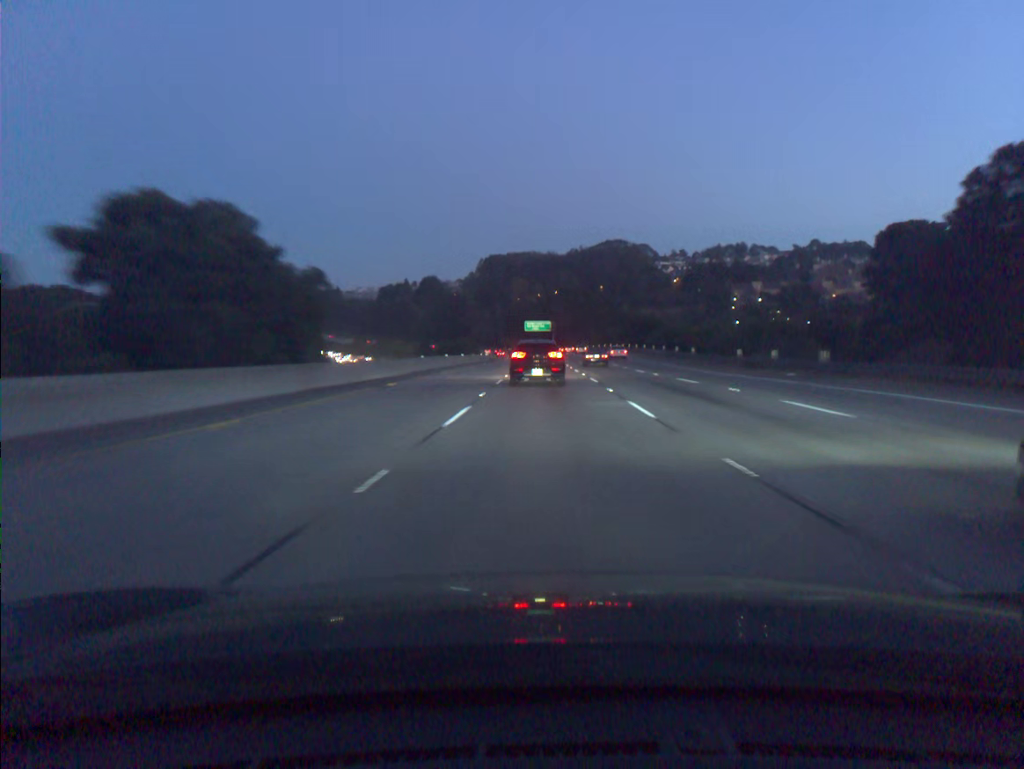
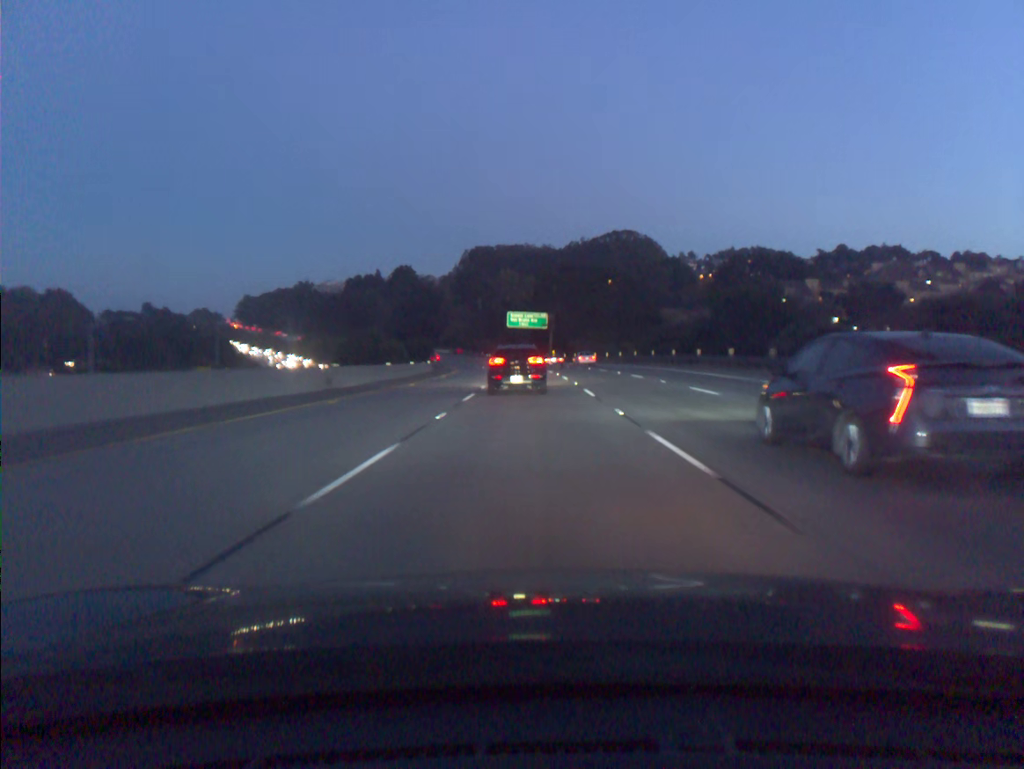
(+0.1, +79.4) m; 0°
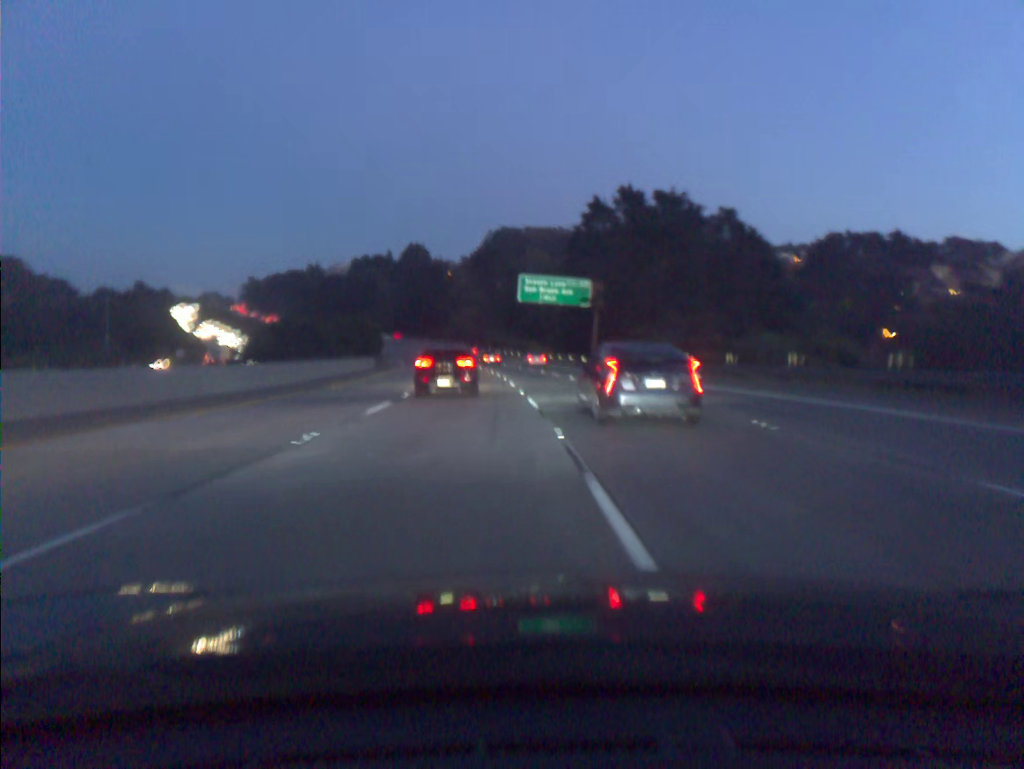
(-0.5, +62.9) m; -2°
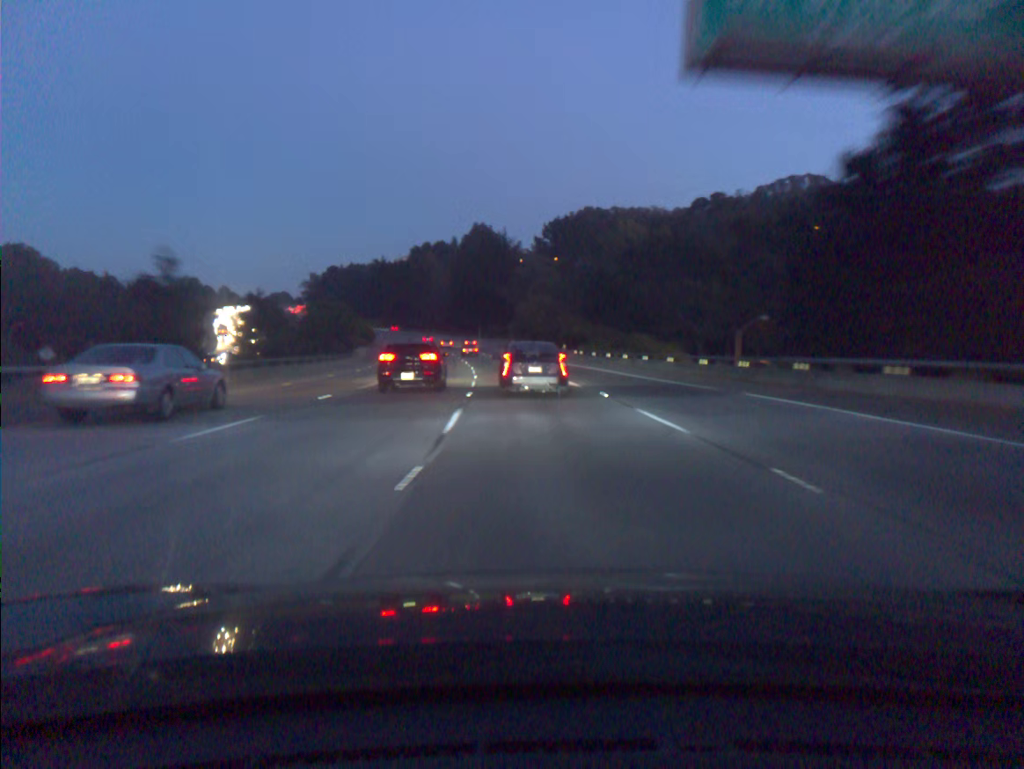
(-3.5, +64.4) m; -6°
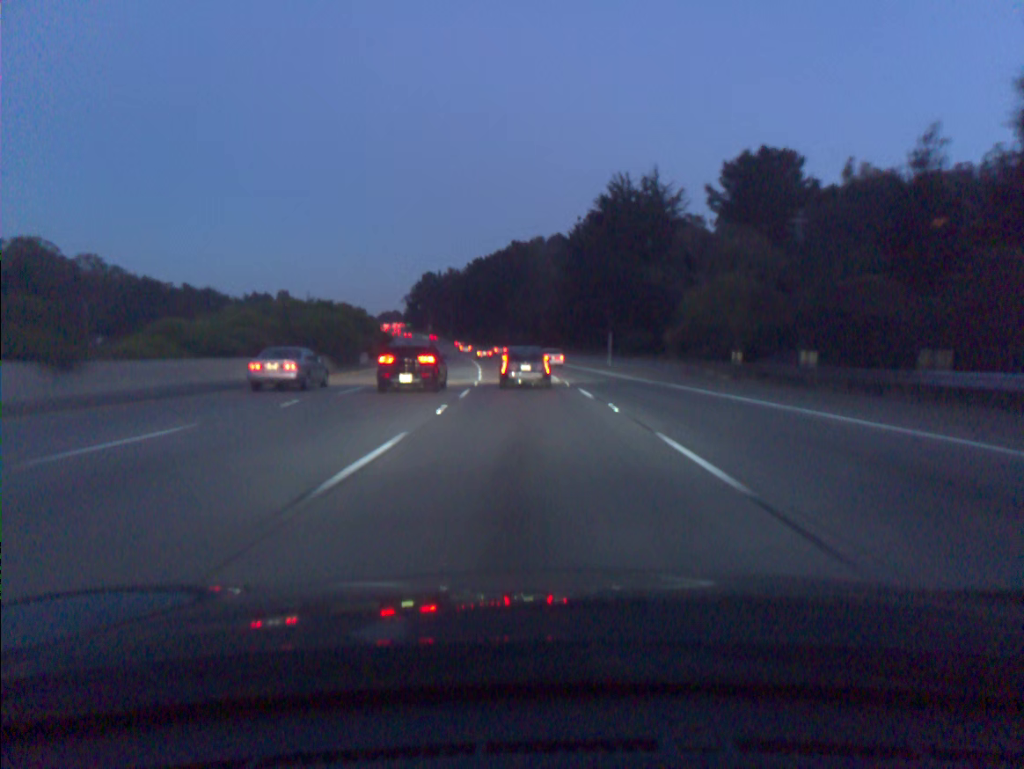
(-7.0, +83.9) m; -9°
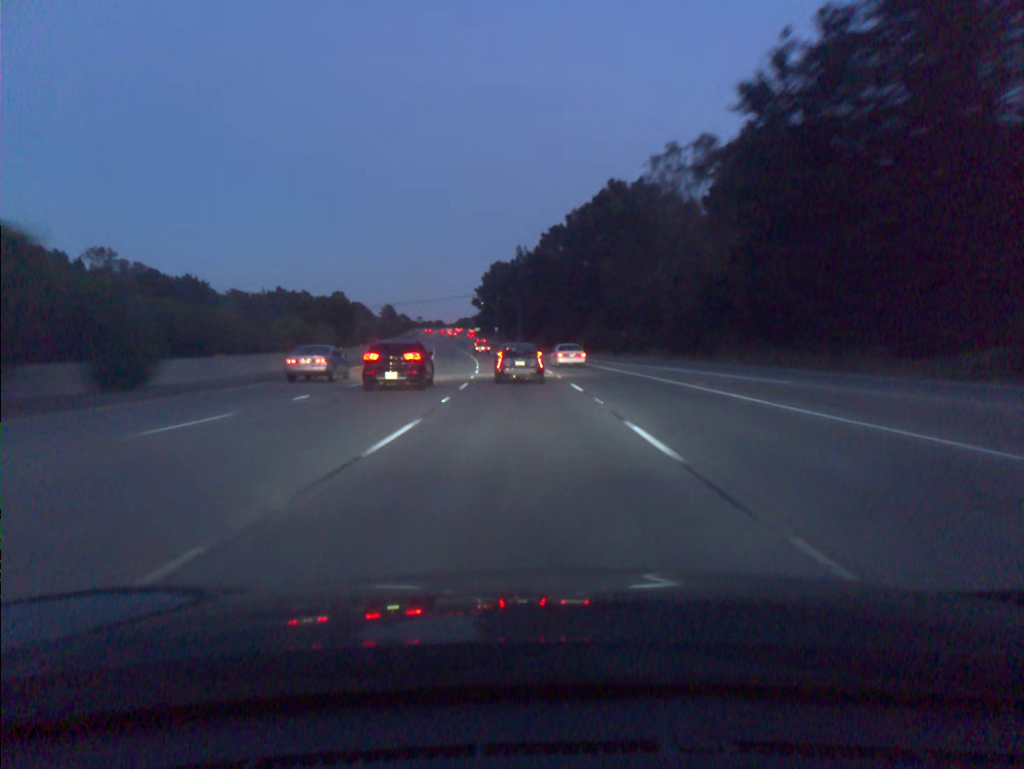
(-3.7, +70.7) m; -6°
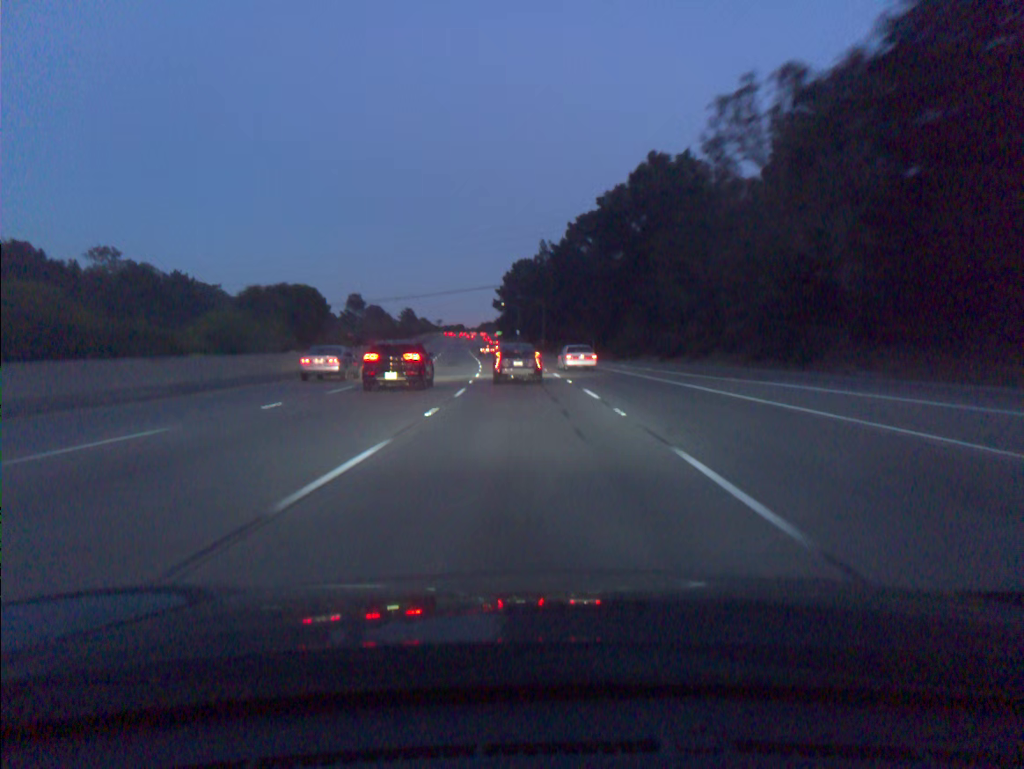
(-0.3, +17.9) m; -2°
